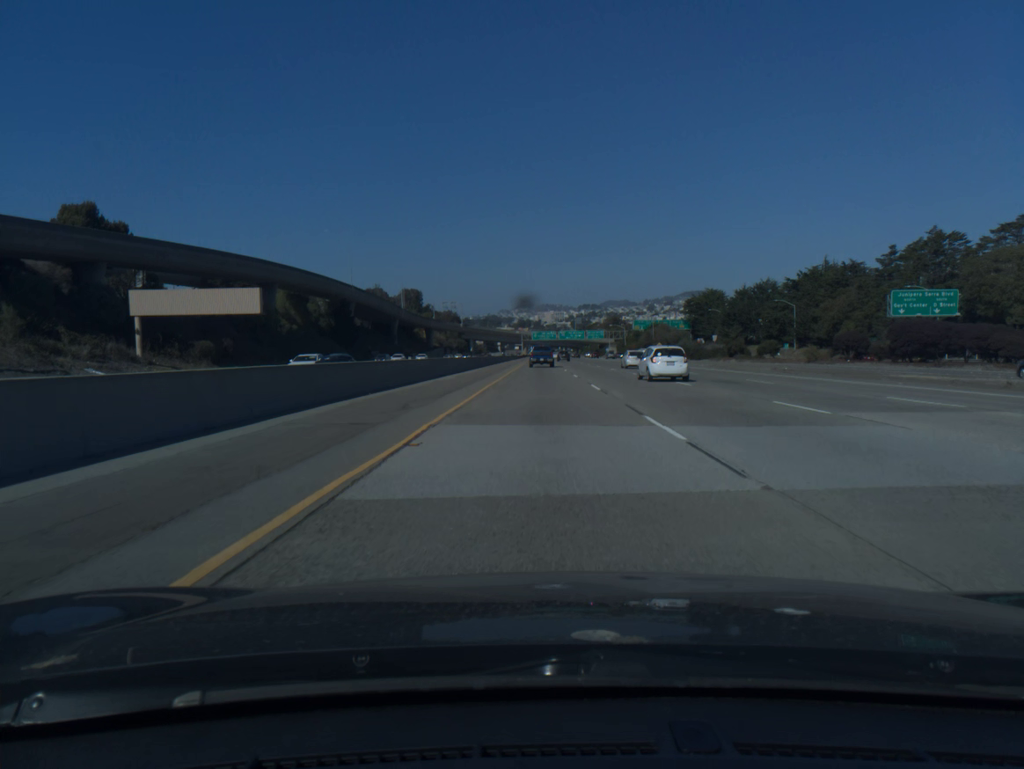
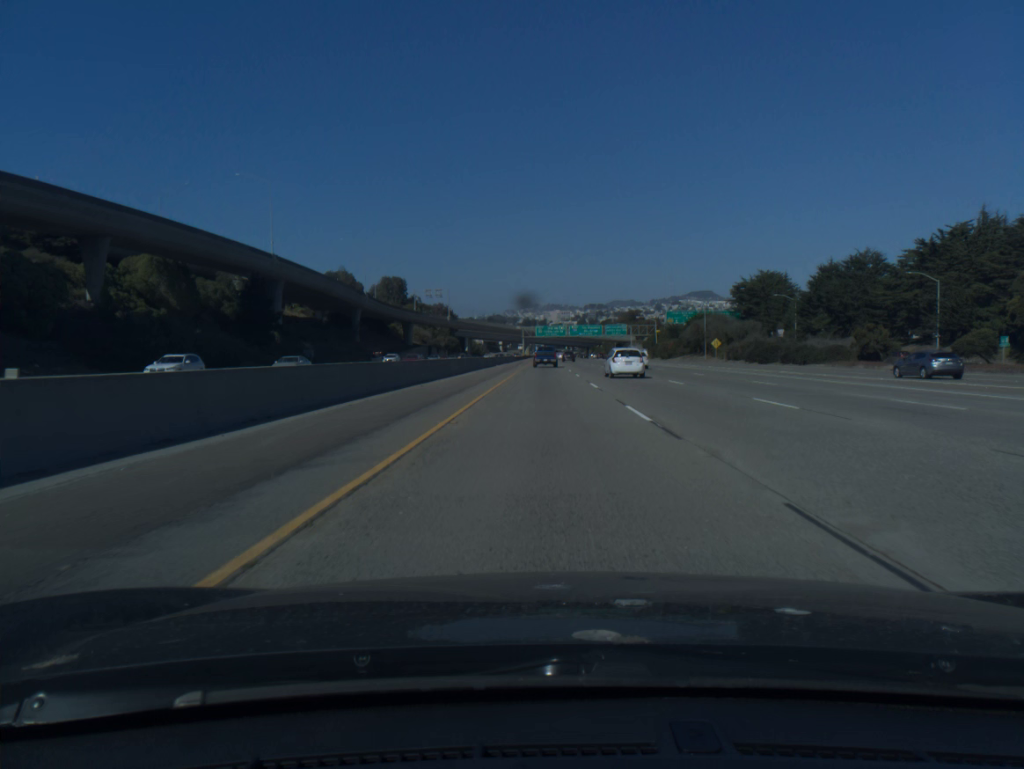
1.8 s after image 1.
(-0.2, +54.9) m; 0°
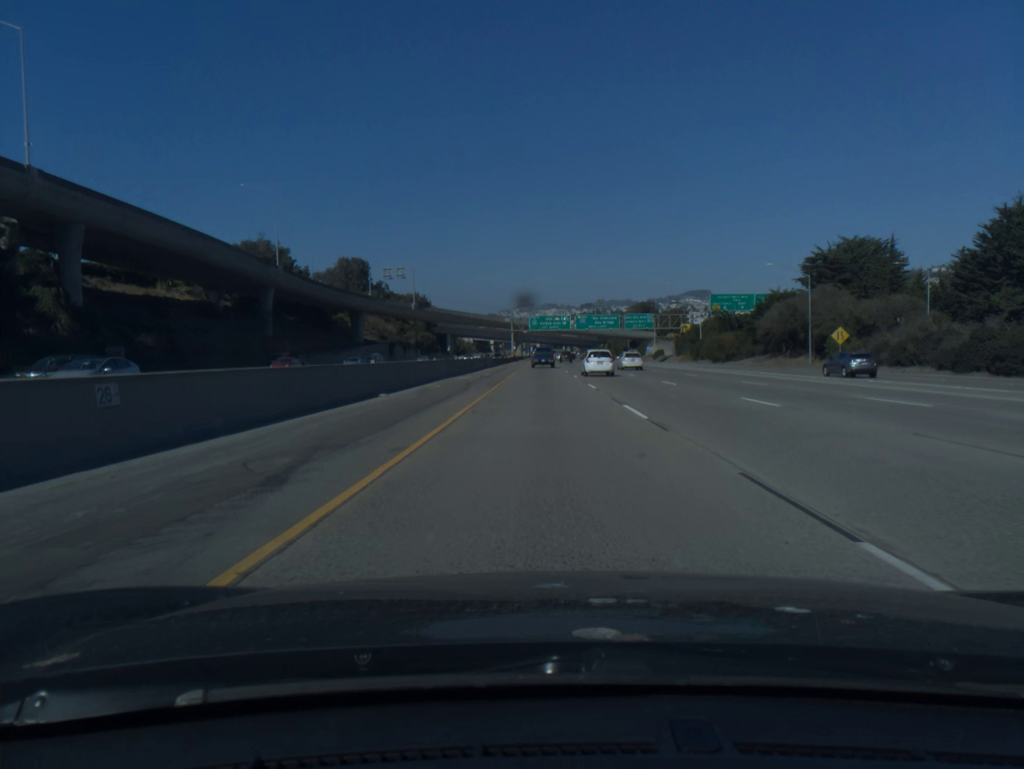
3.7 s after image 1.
(+0.1, +55.5) m; 0°
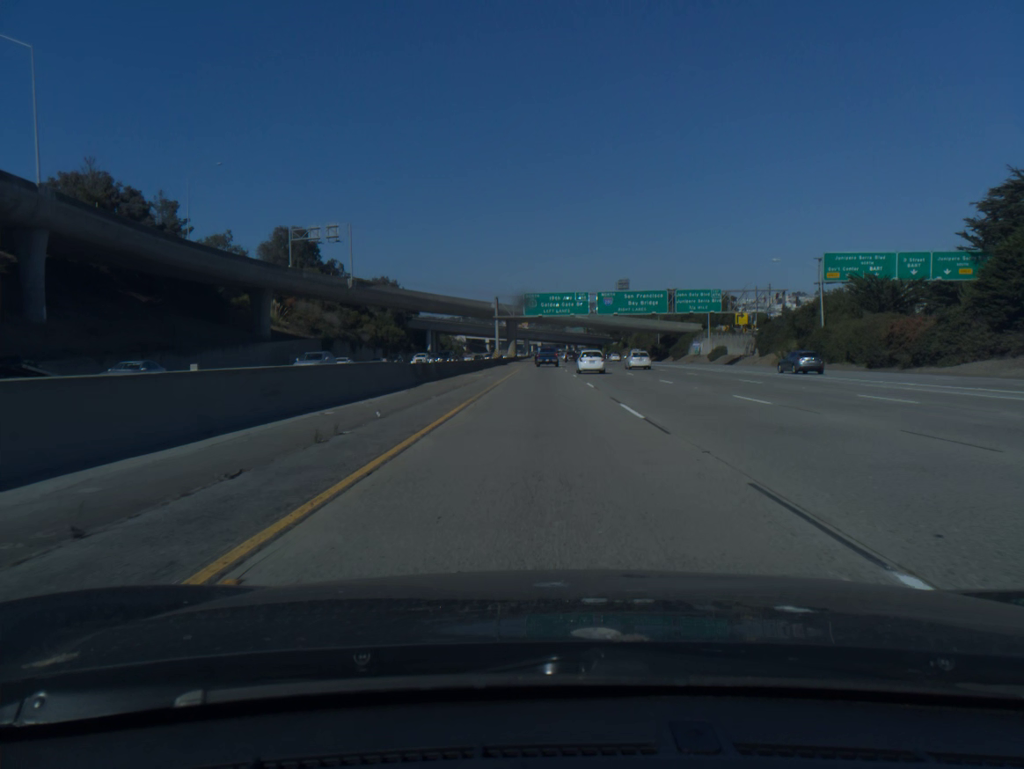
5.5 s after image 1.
(+0.1, +56.5) m; 0°
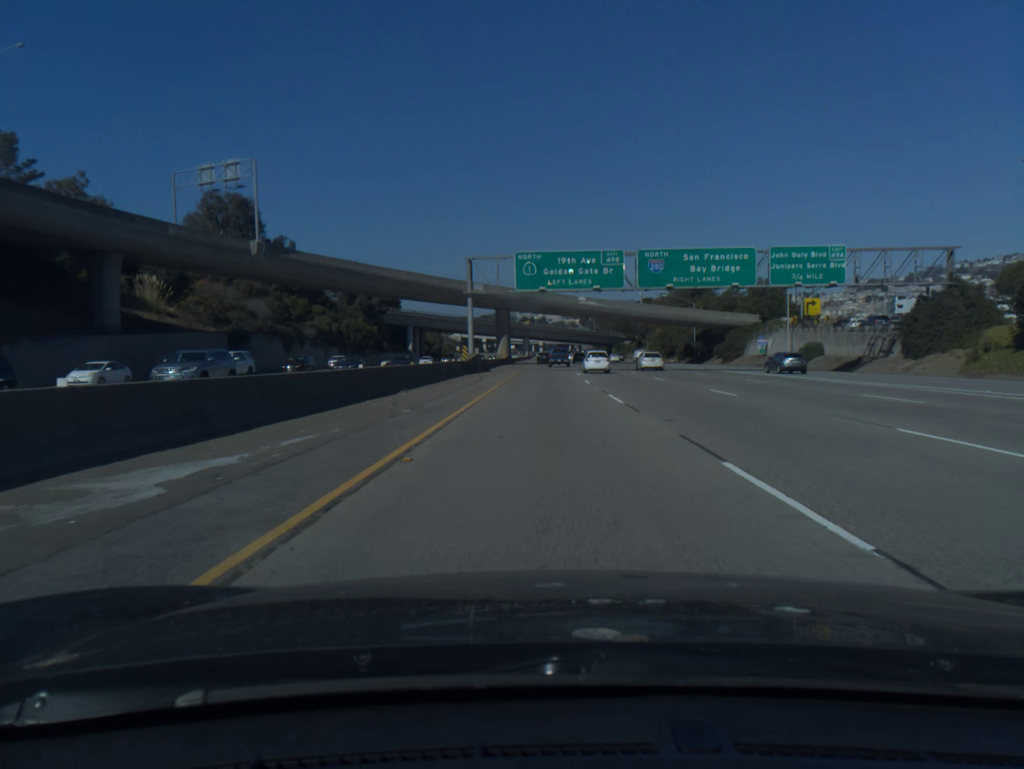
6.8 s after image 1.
(-0.1, +38.8) m; 0°
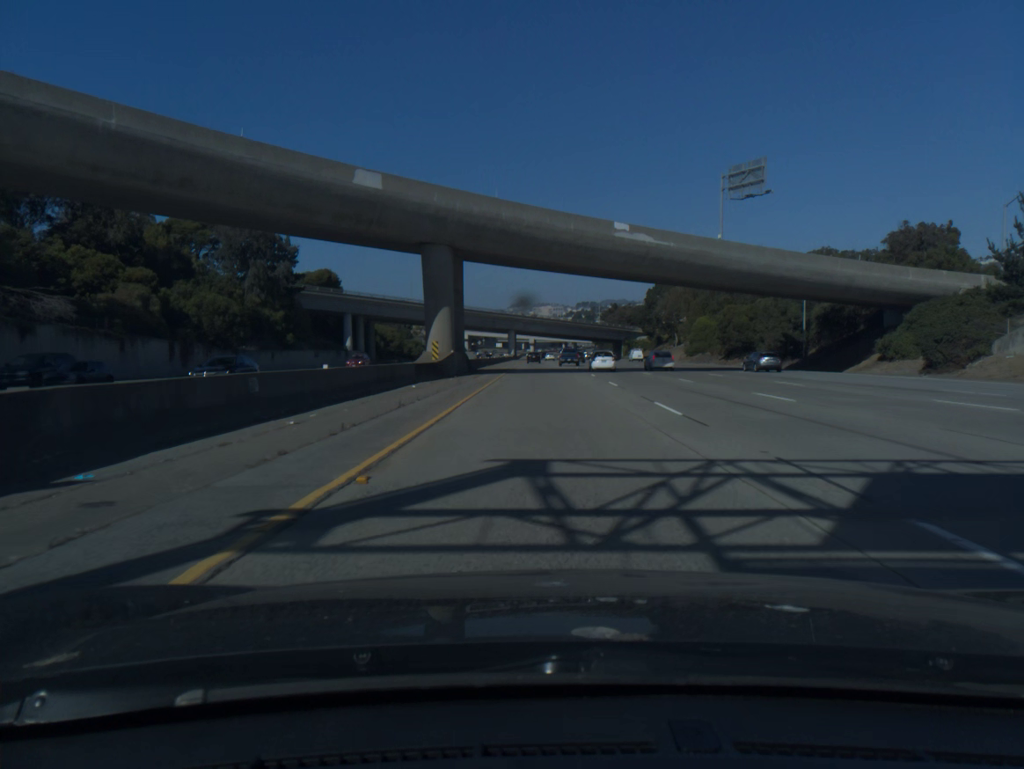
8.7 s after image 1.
(+0.1, +59.9) m; +1°
